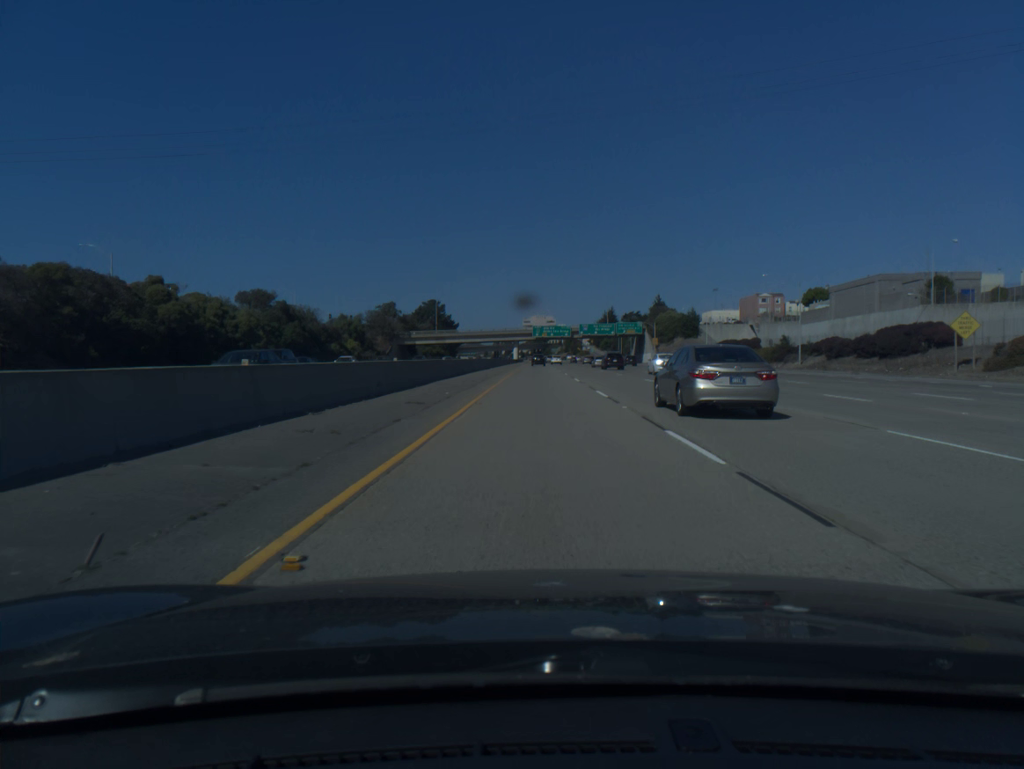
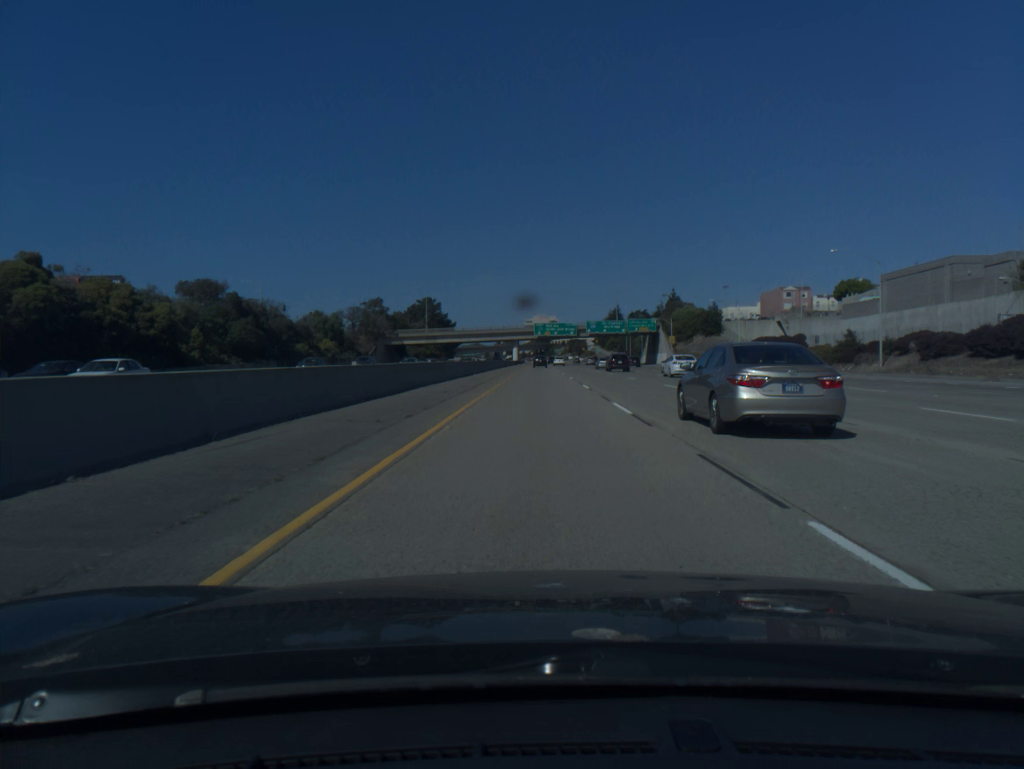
(0.0, +20.9) m; 0°
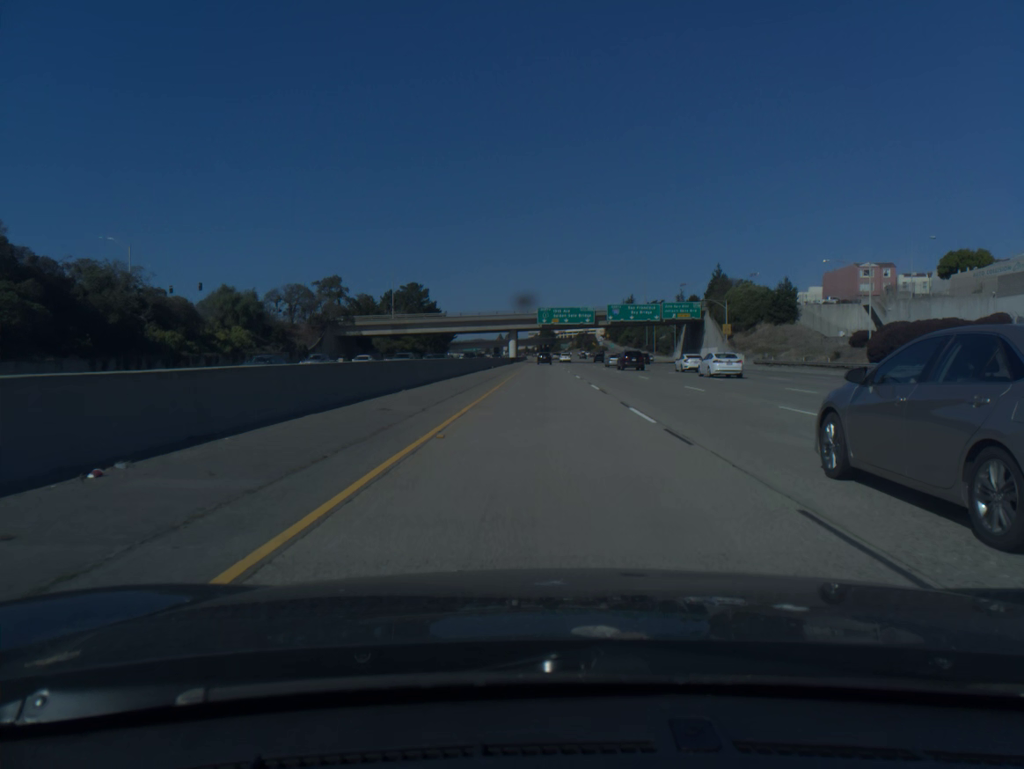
(-0.2, +45.3) m; 0°
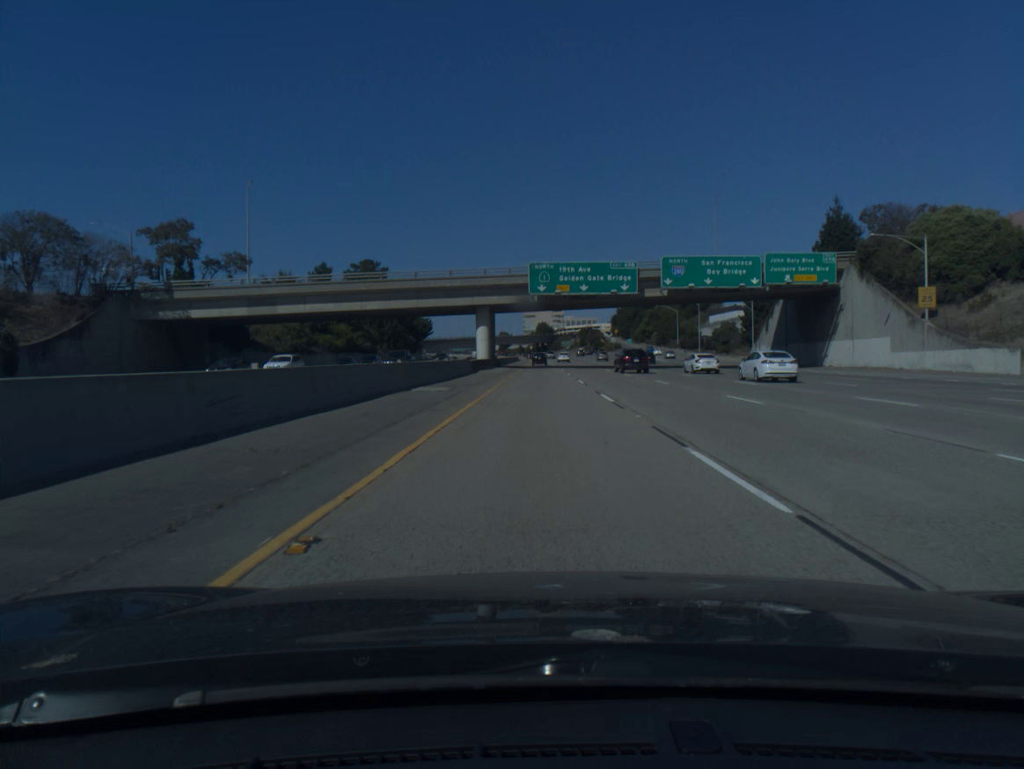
(+0.2, +64.6) m; 0°
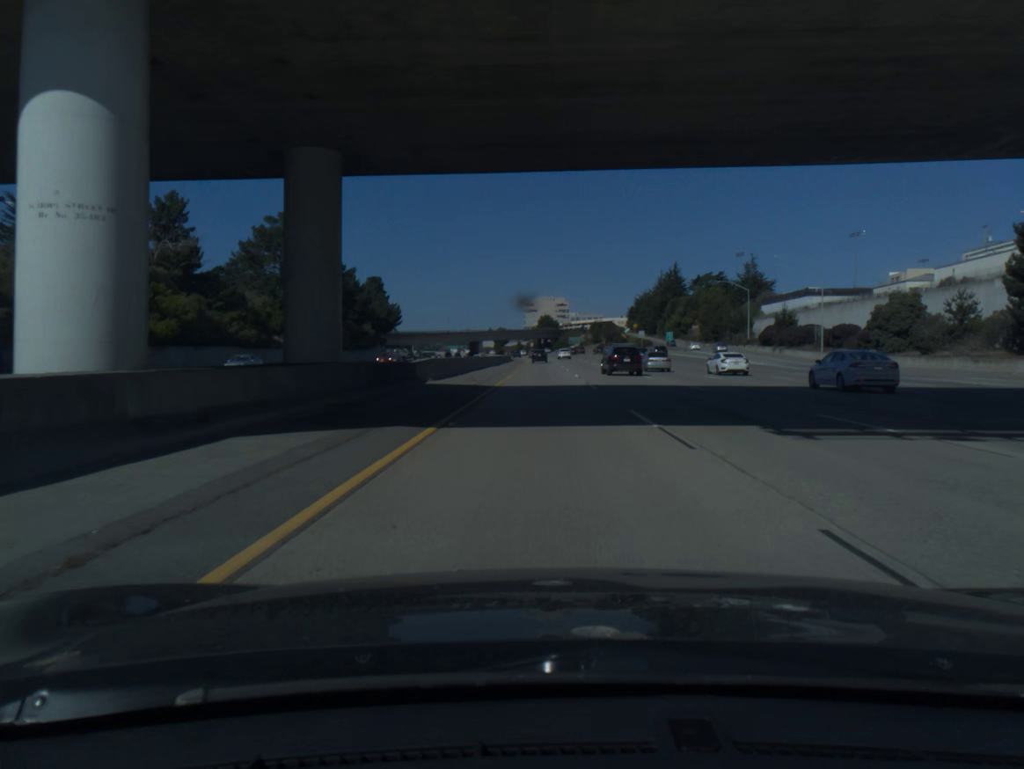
(-0.2, +64.7) m; 0°
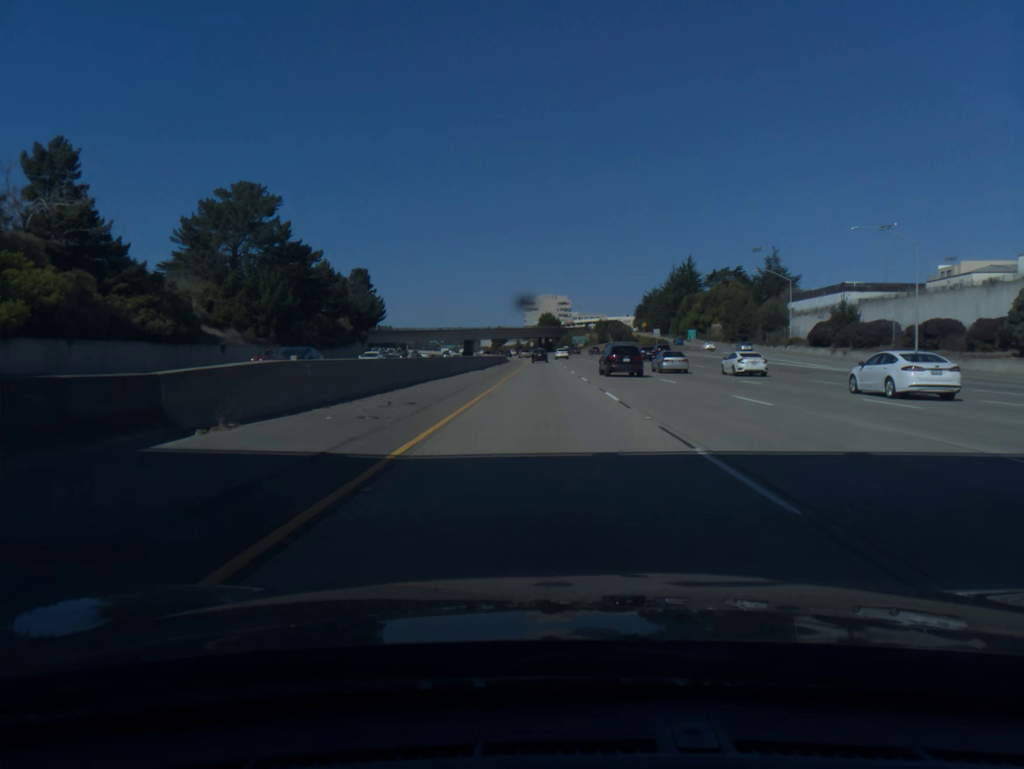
(0.0, +21.0) m; 0°
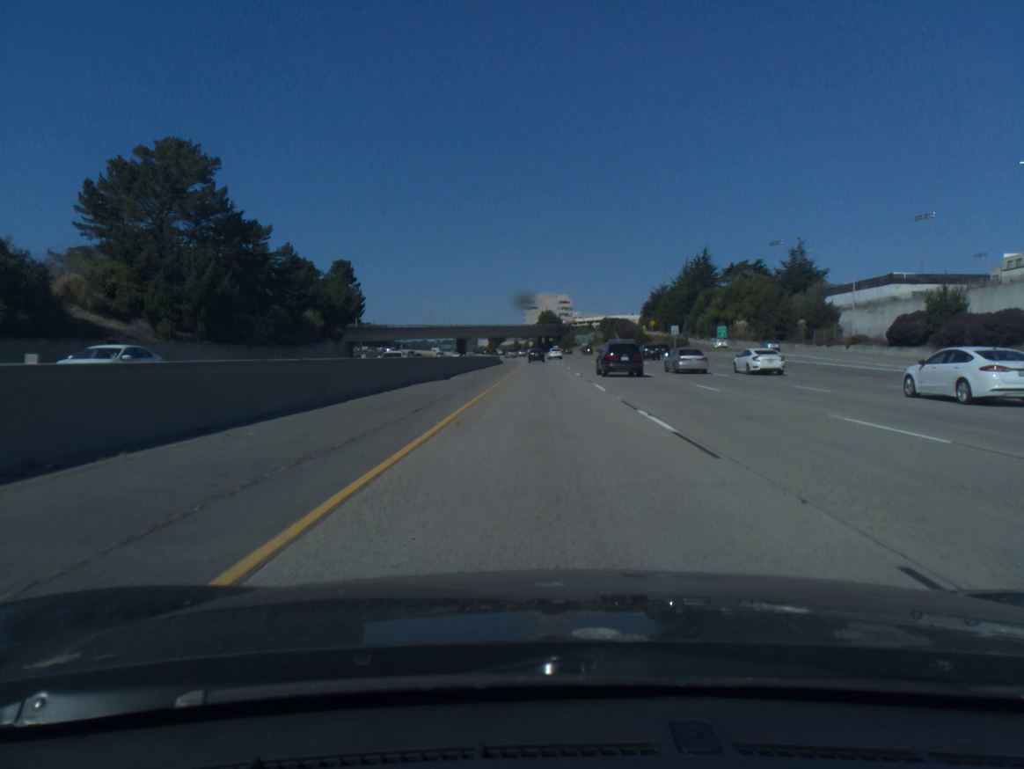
(0.0, +22.7) m; 0°
